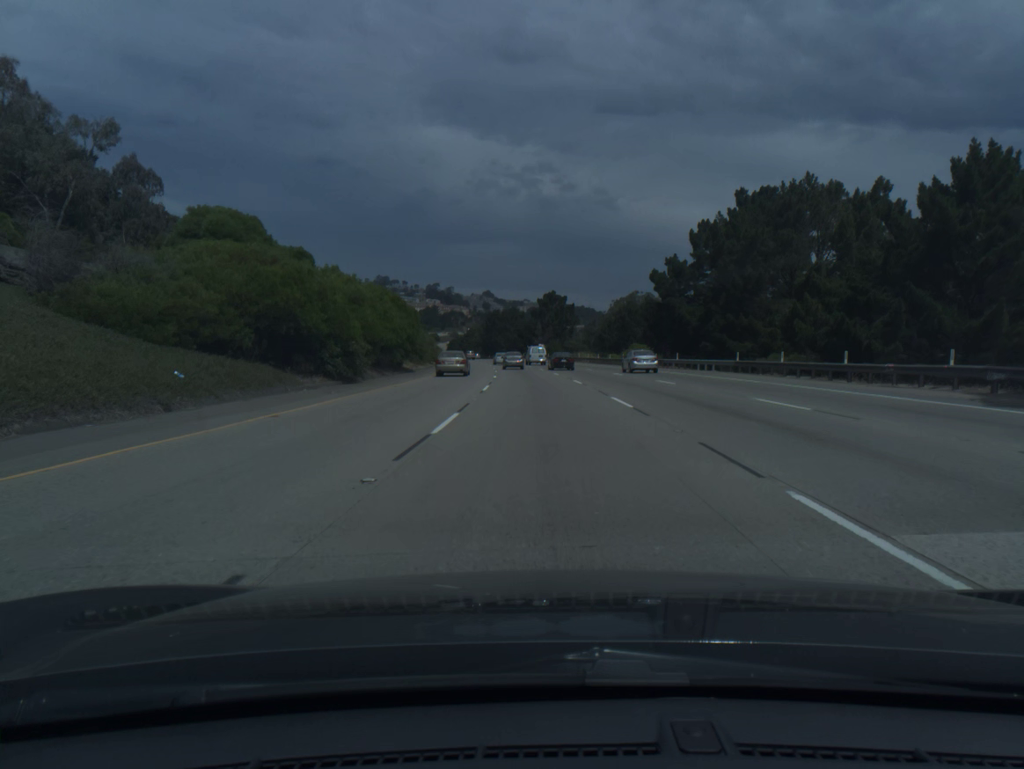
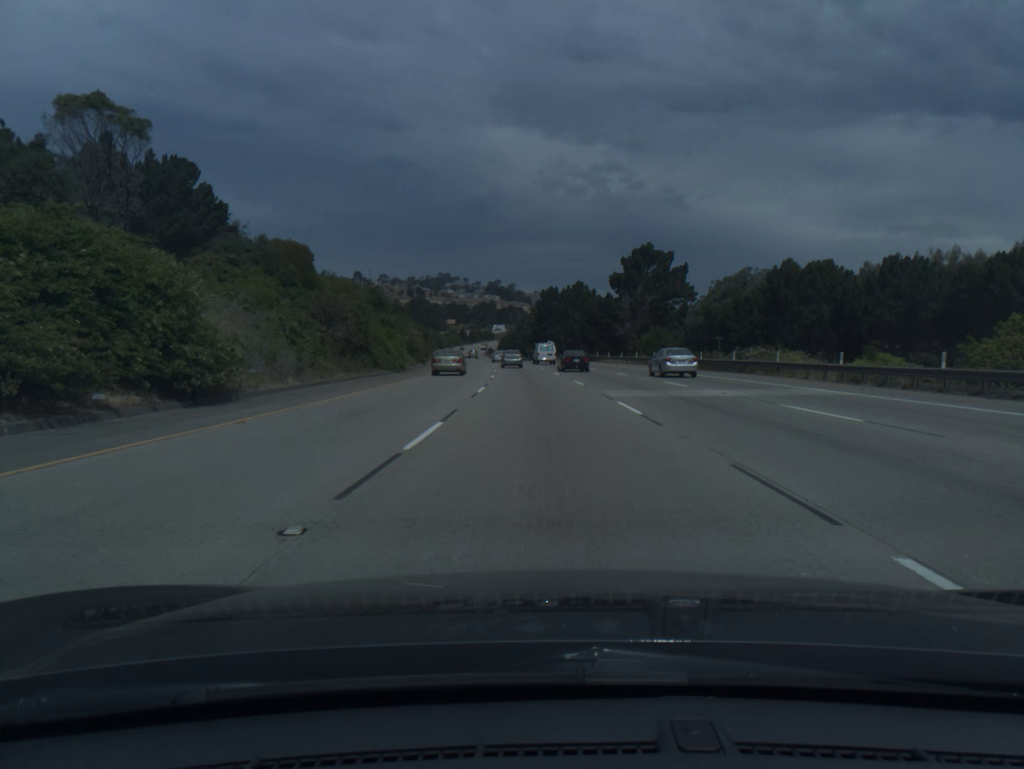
(-2.9, +75.0) m; -5°
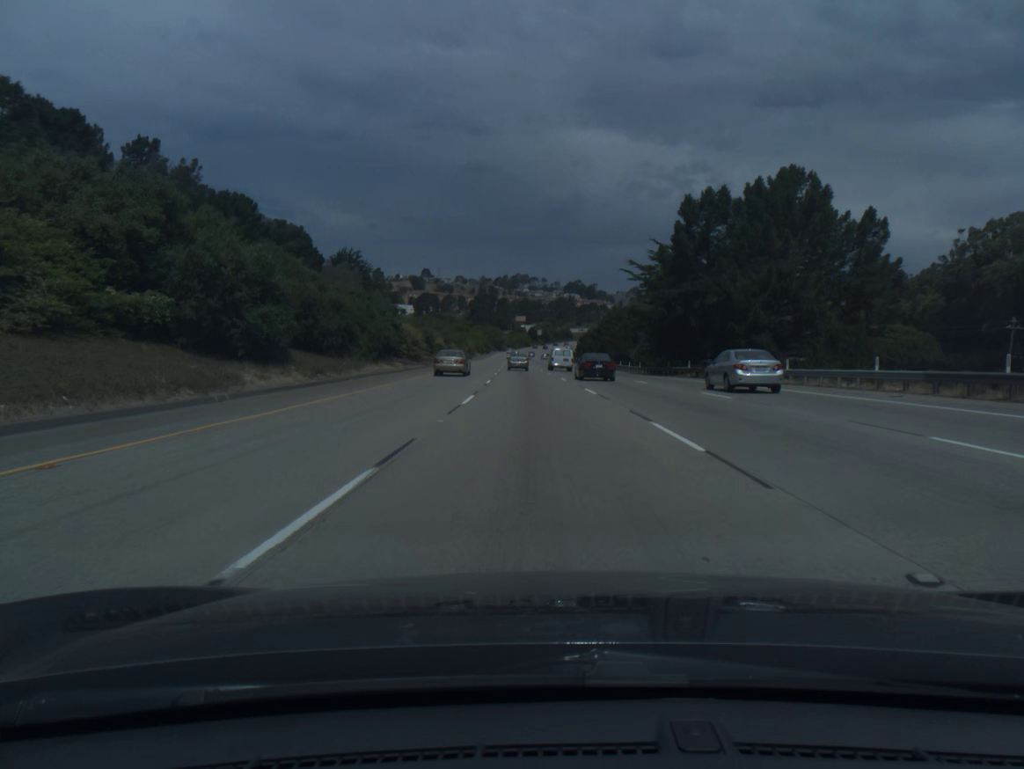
(-4.6, +93.1) m; -6°
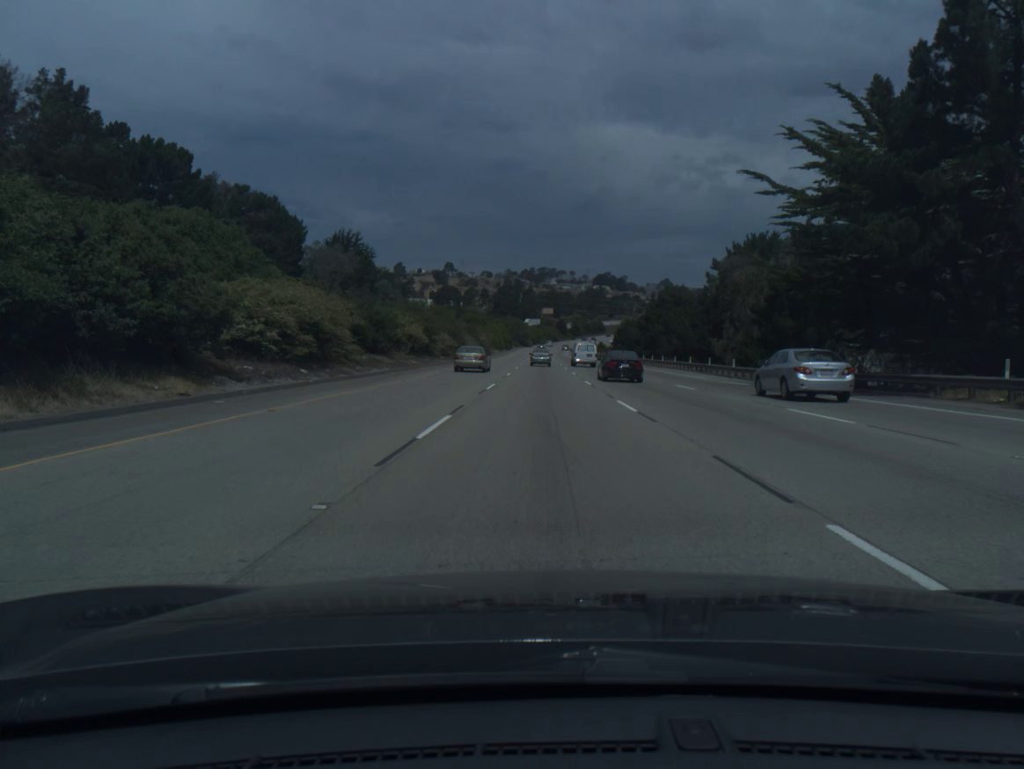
(-0.7, +37.1) m; -2°
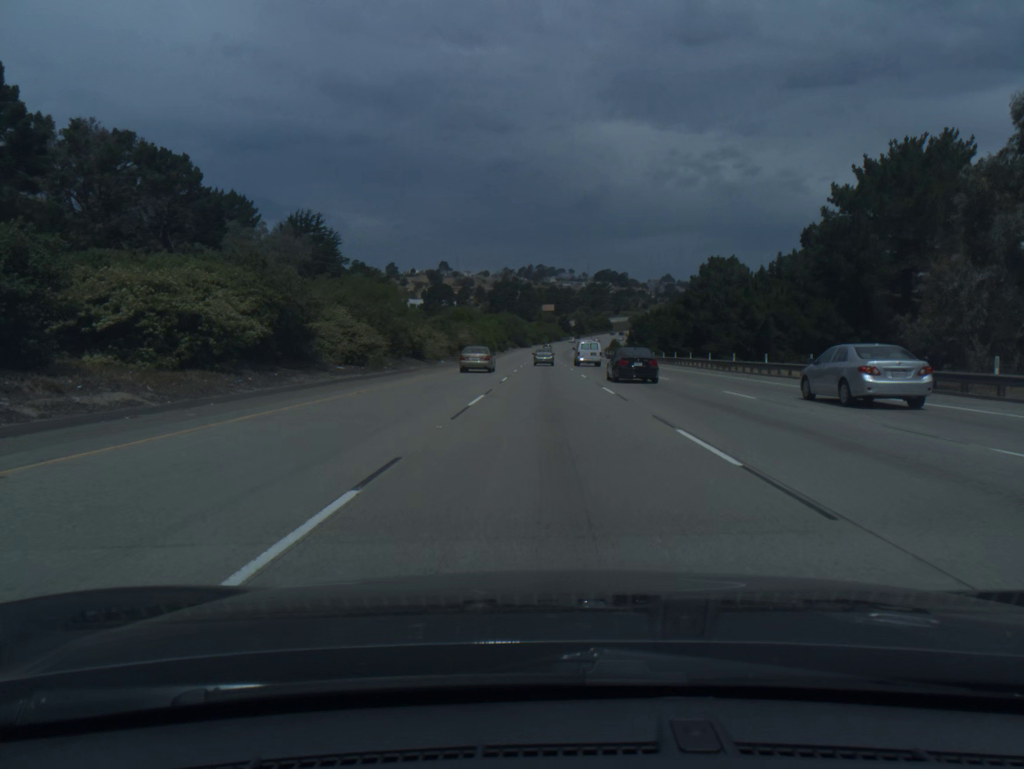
(-0.1, +37.2) m; 0°
